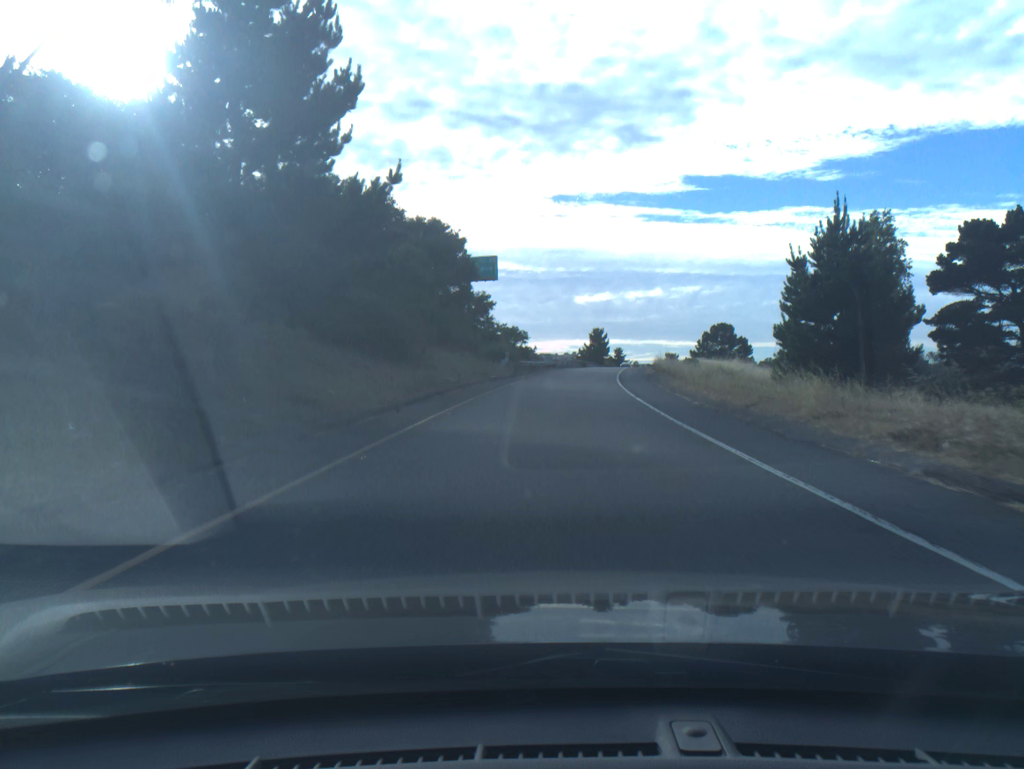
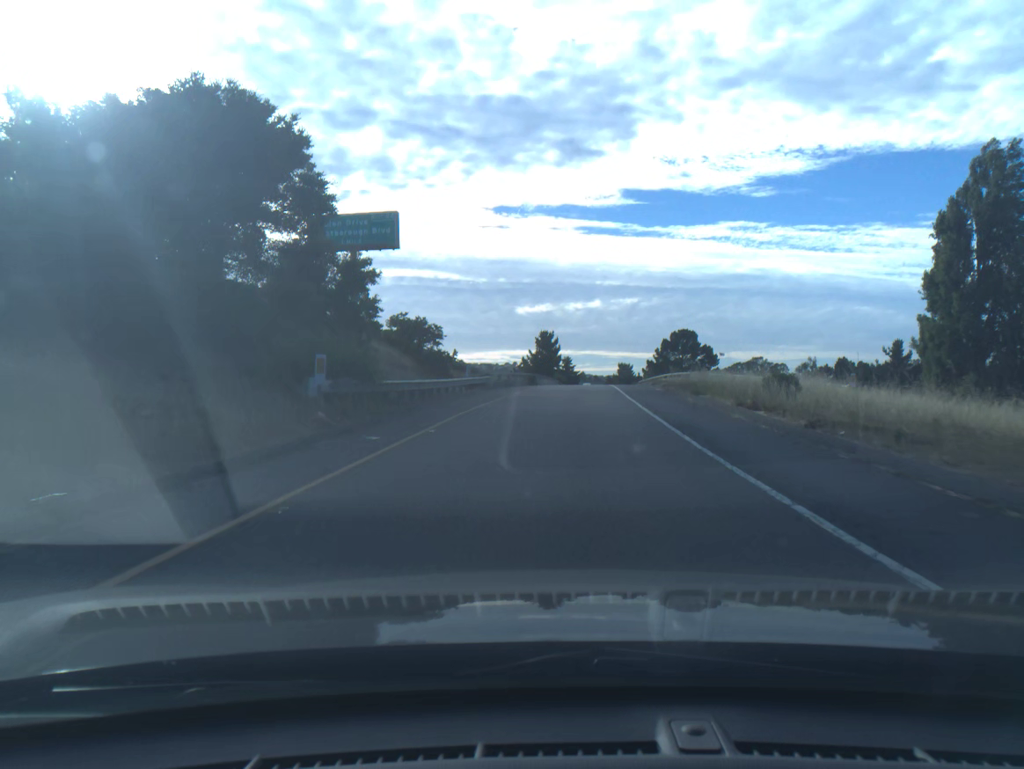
(+1.2, +32.1) m; +5°
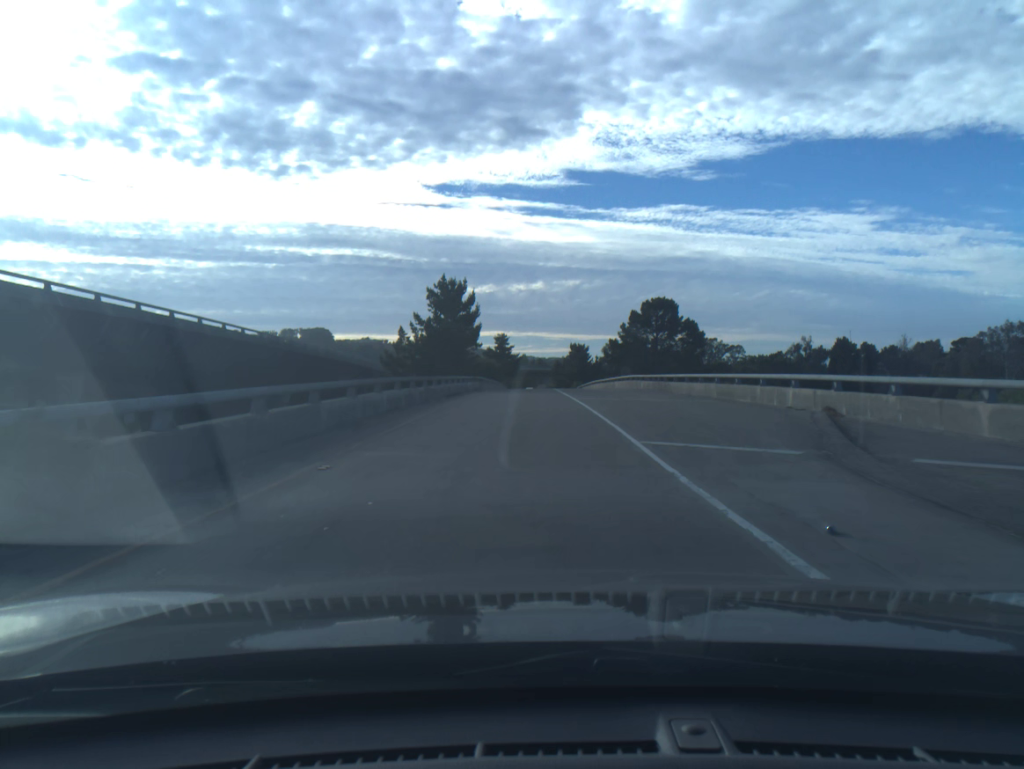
(+2.8, +53.2) m; +4°
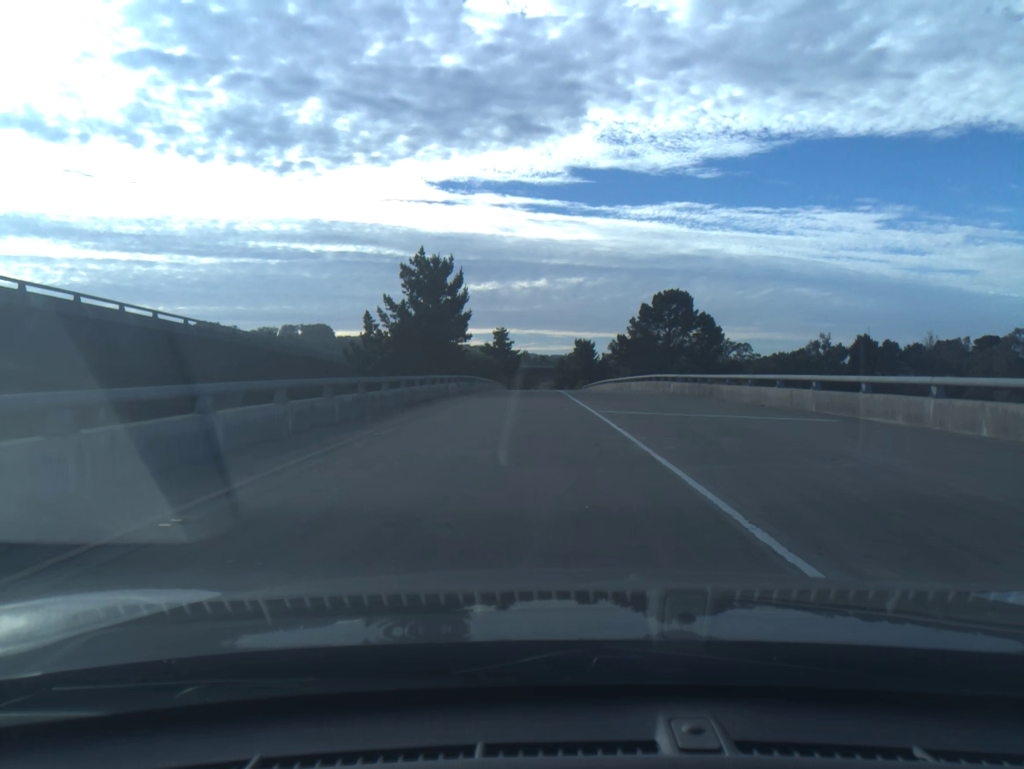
(0.0, +10.9) m; 0°
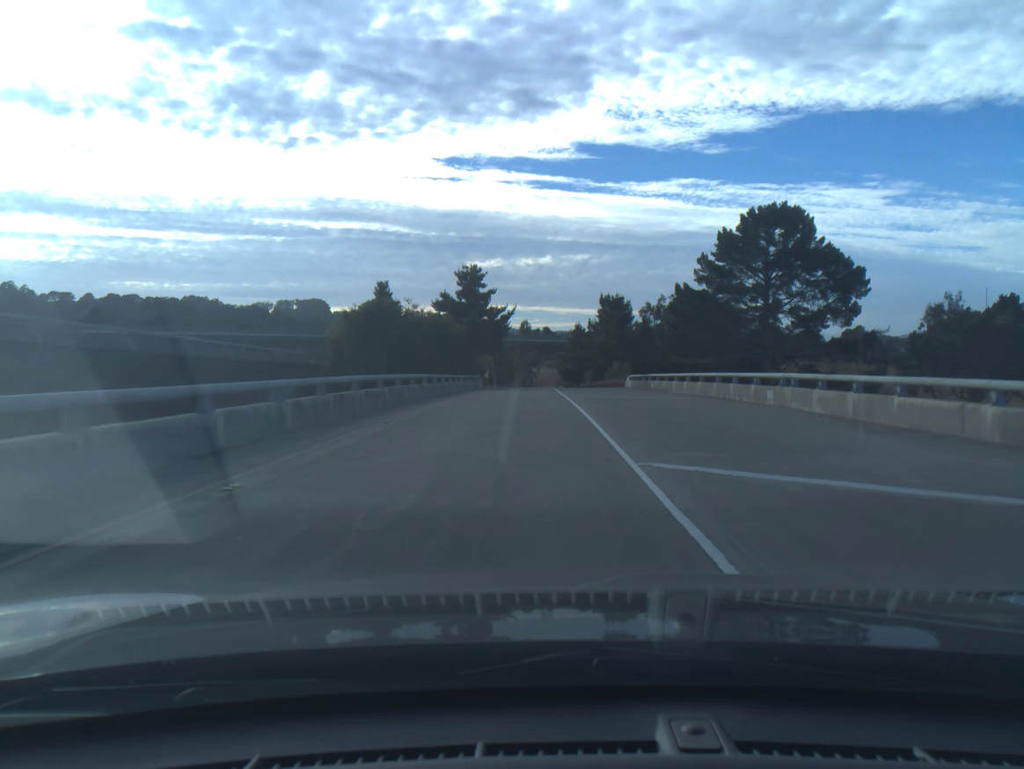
(0.0, +57.1) m; 0°
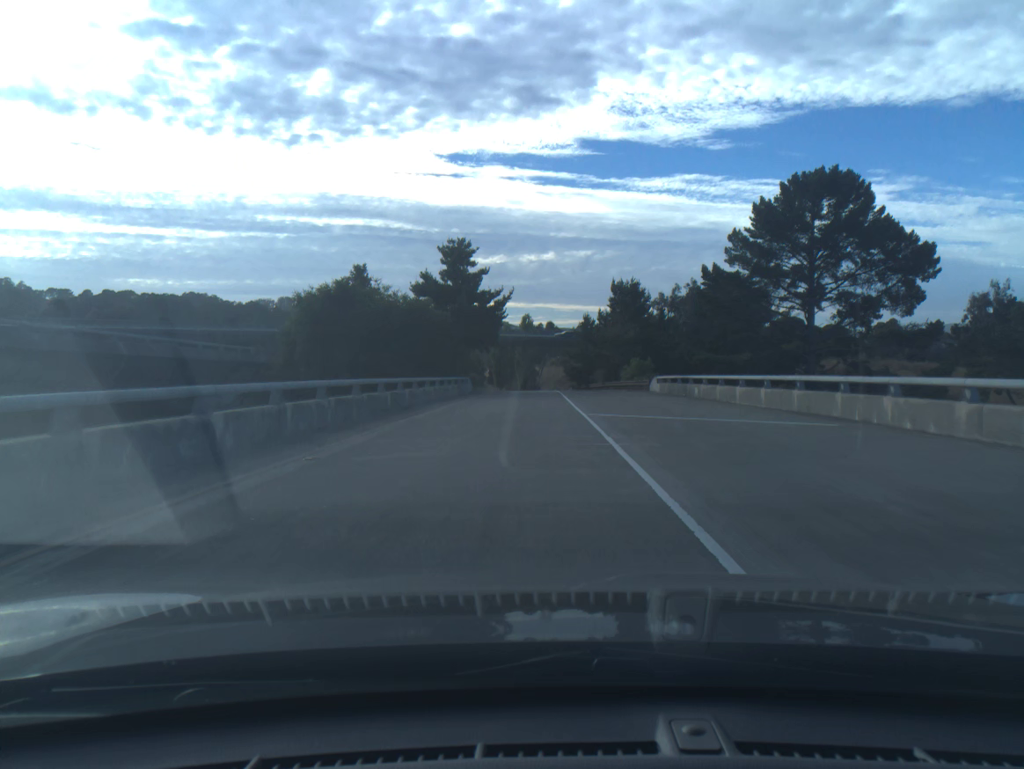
(0.0, +12.2) m; 0°
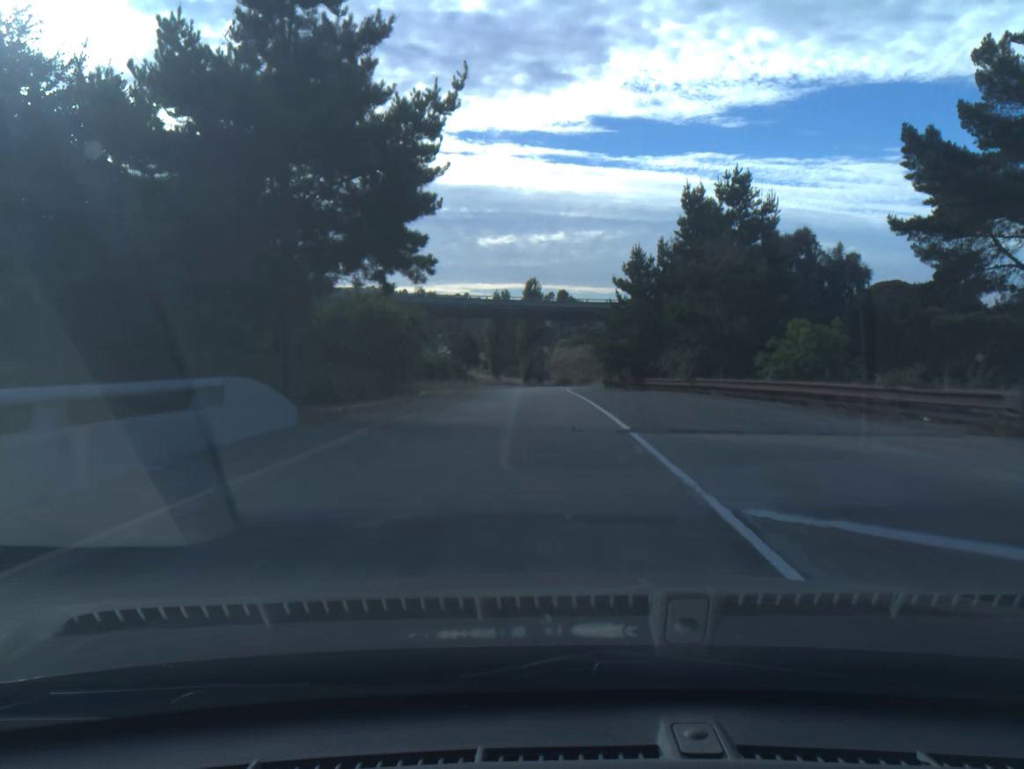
(-0.2, +37.1) m; -1°
